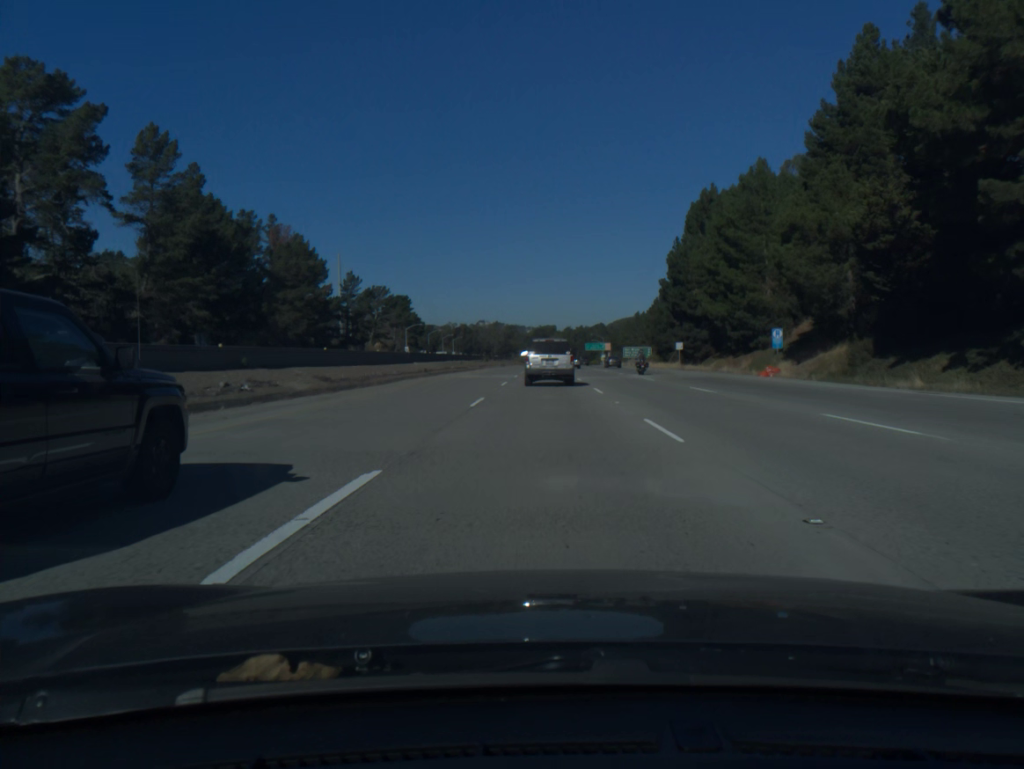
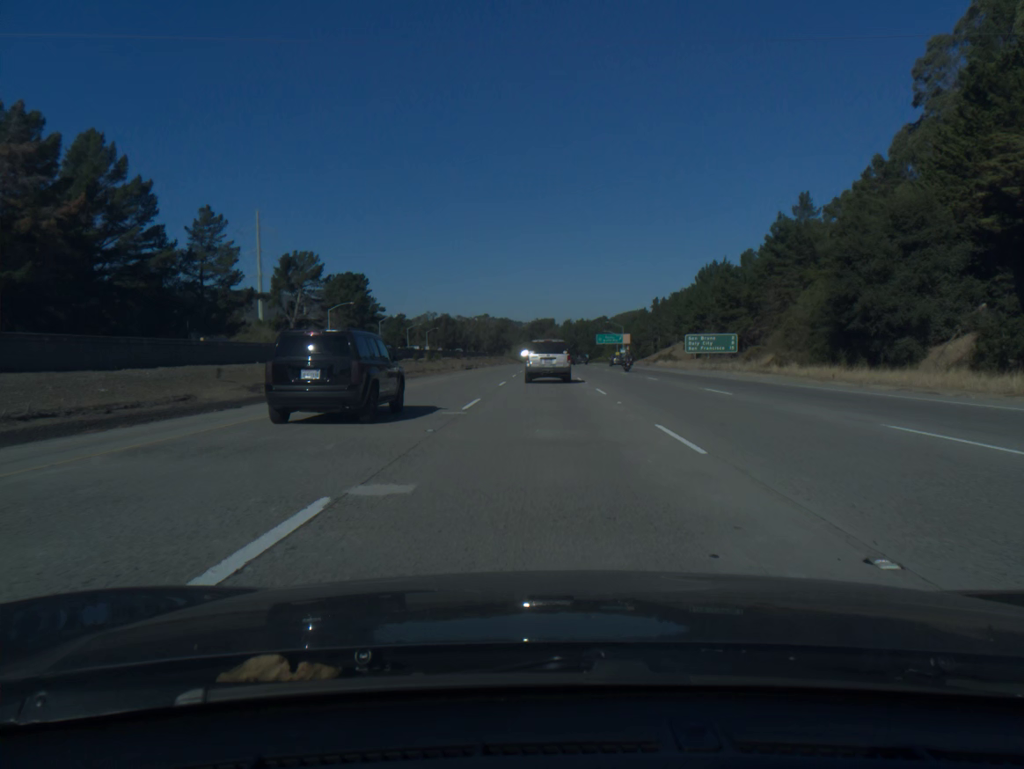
(+0.1, +74.5) m; 0°
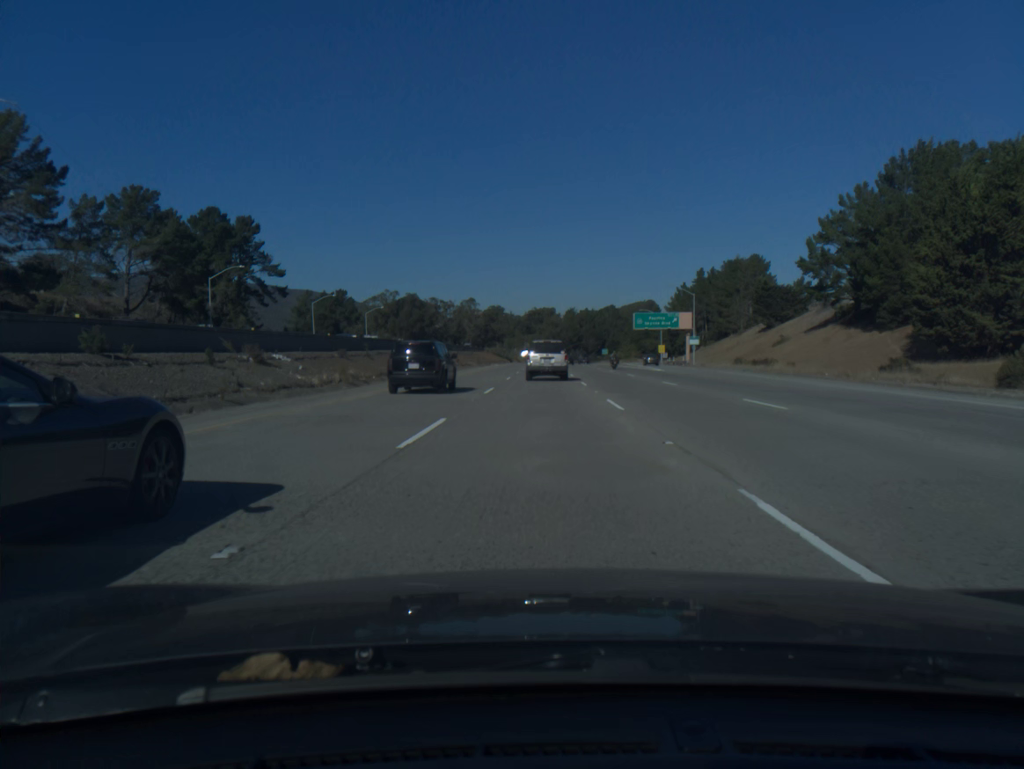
(+0.4, +94.4) m; 0°
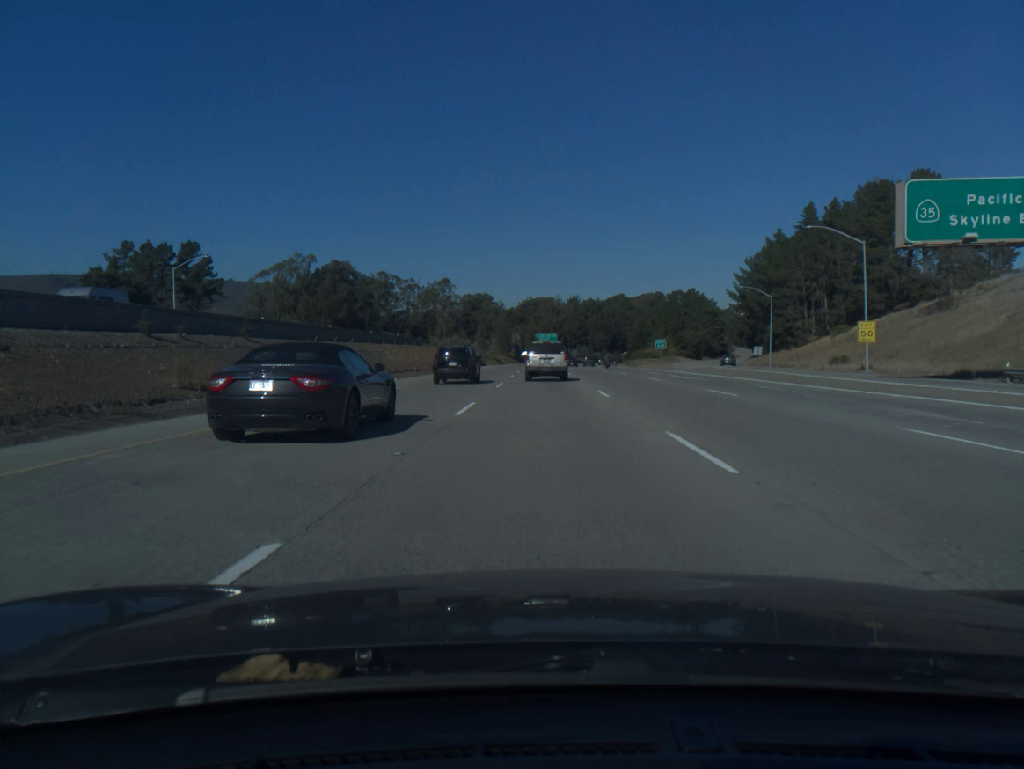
(+0.2, +97.1) m; 0°
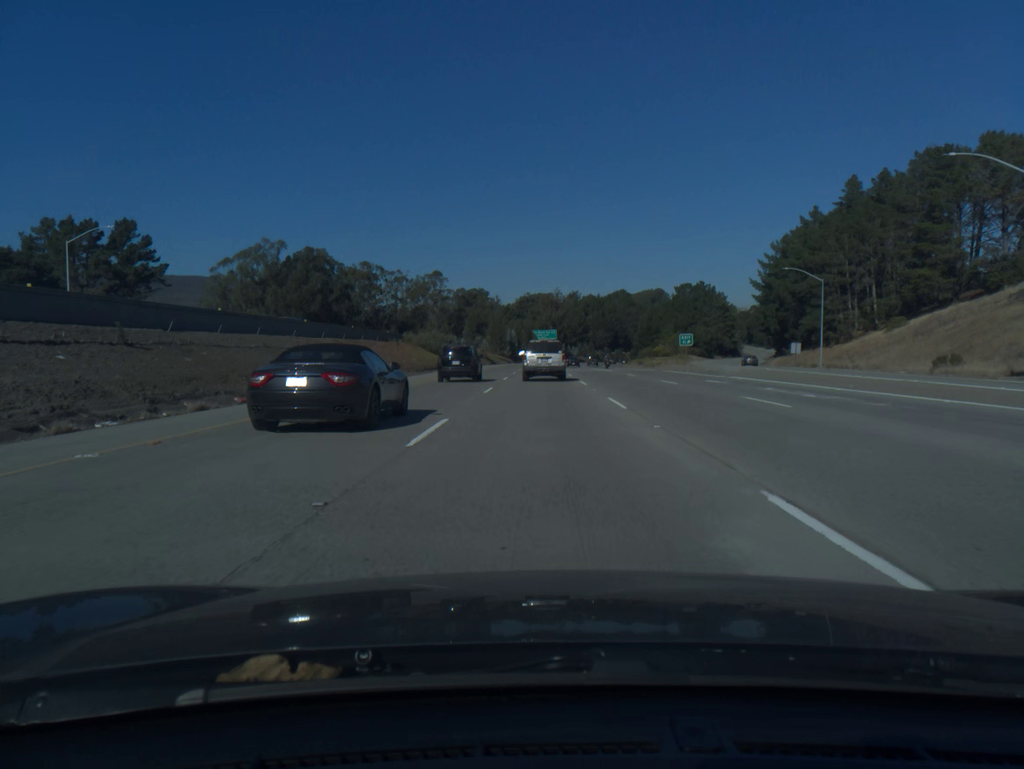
(0.0, +19.8) m; 0°
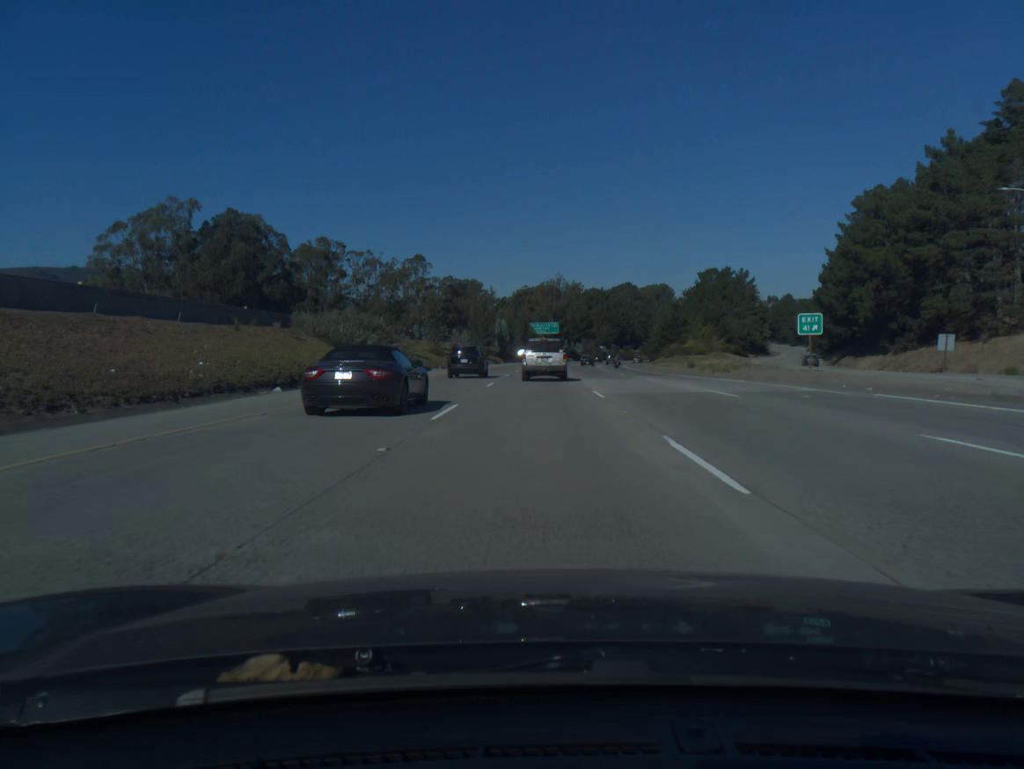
(0.0, +39.8) m; 0°
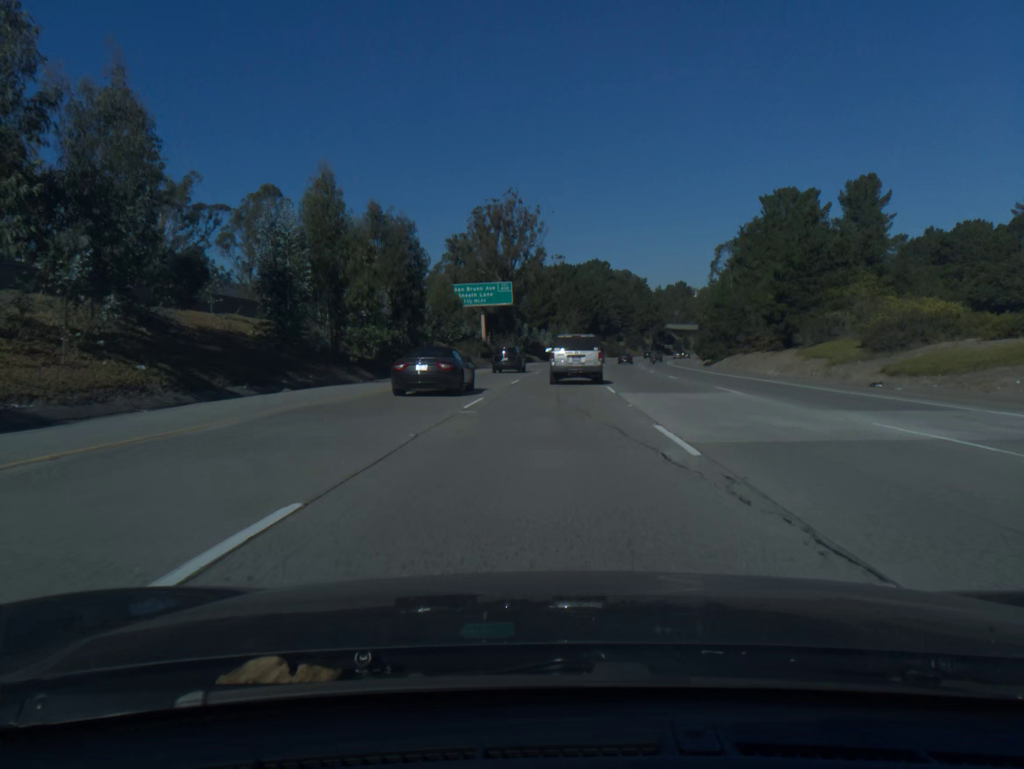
(+1.7, +99.7) m; +3°
